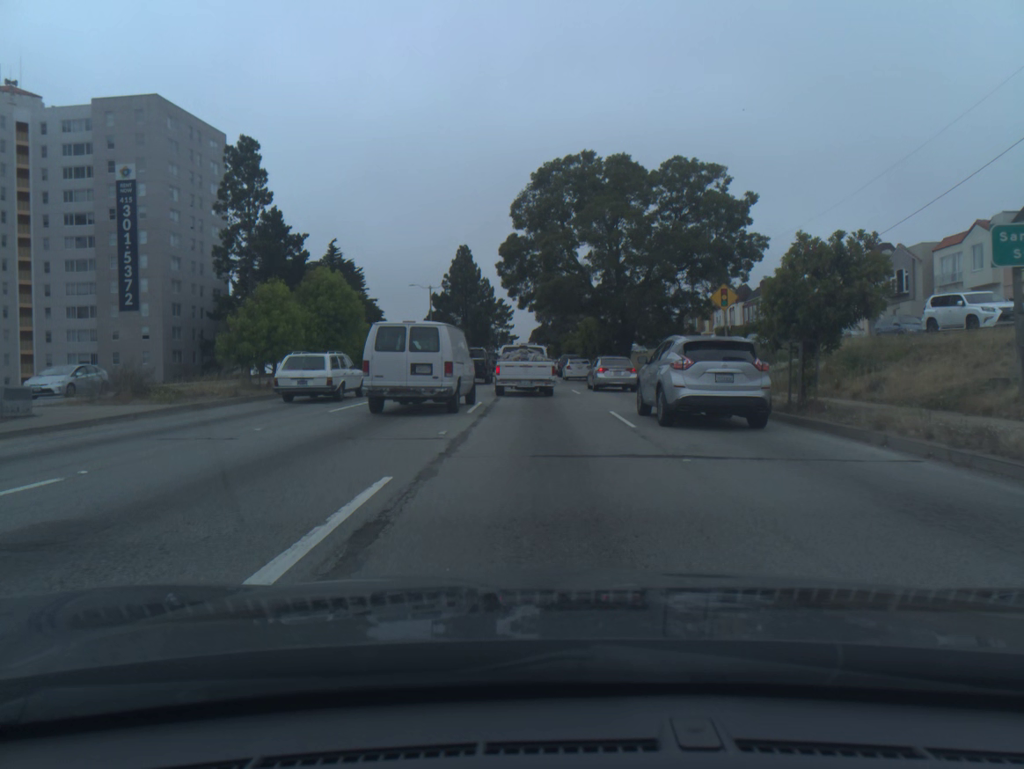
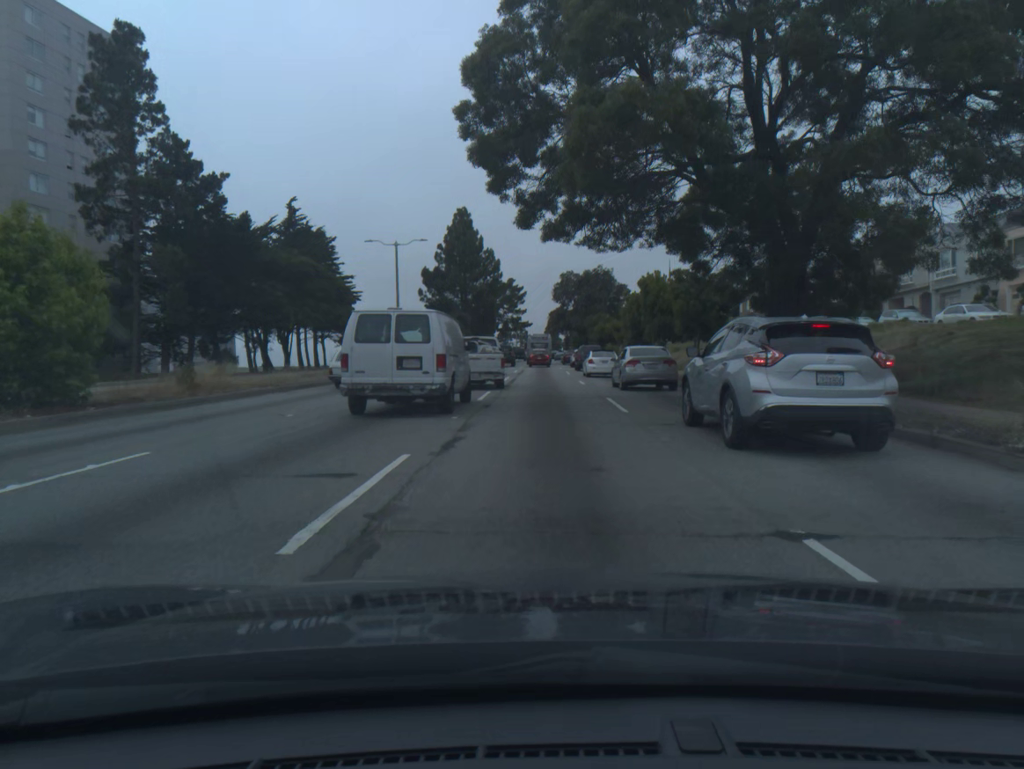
(-0.3, +28.1) m; -1°
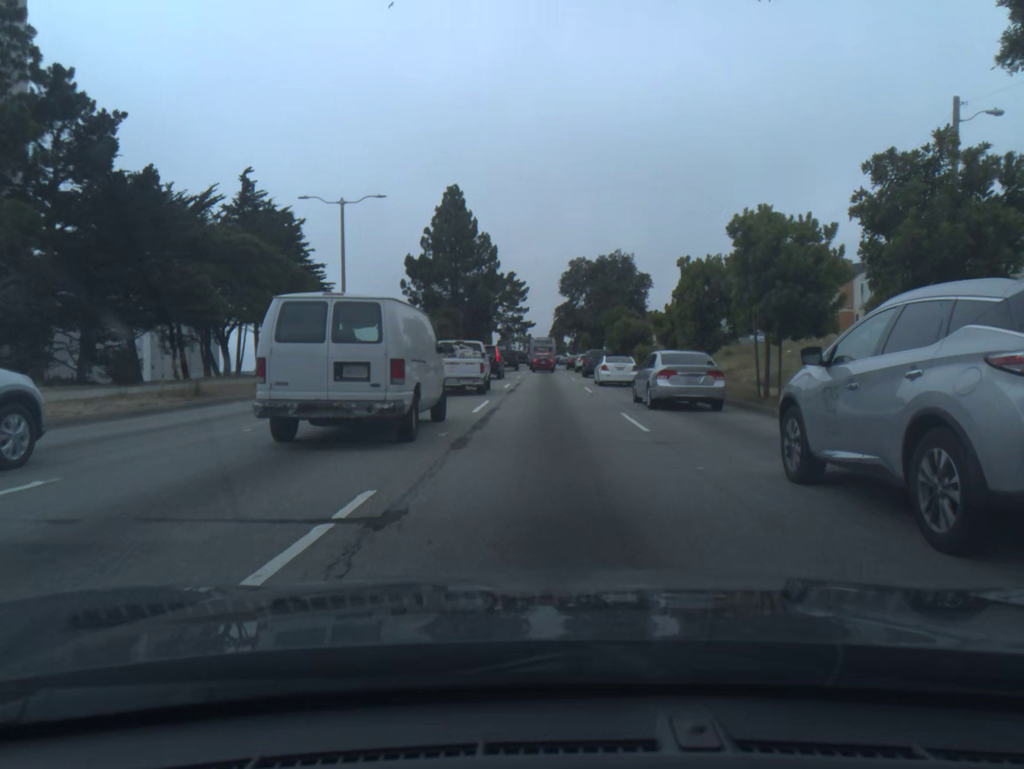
(-0.1, +16.9) m; -1°
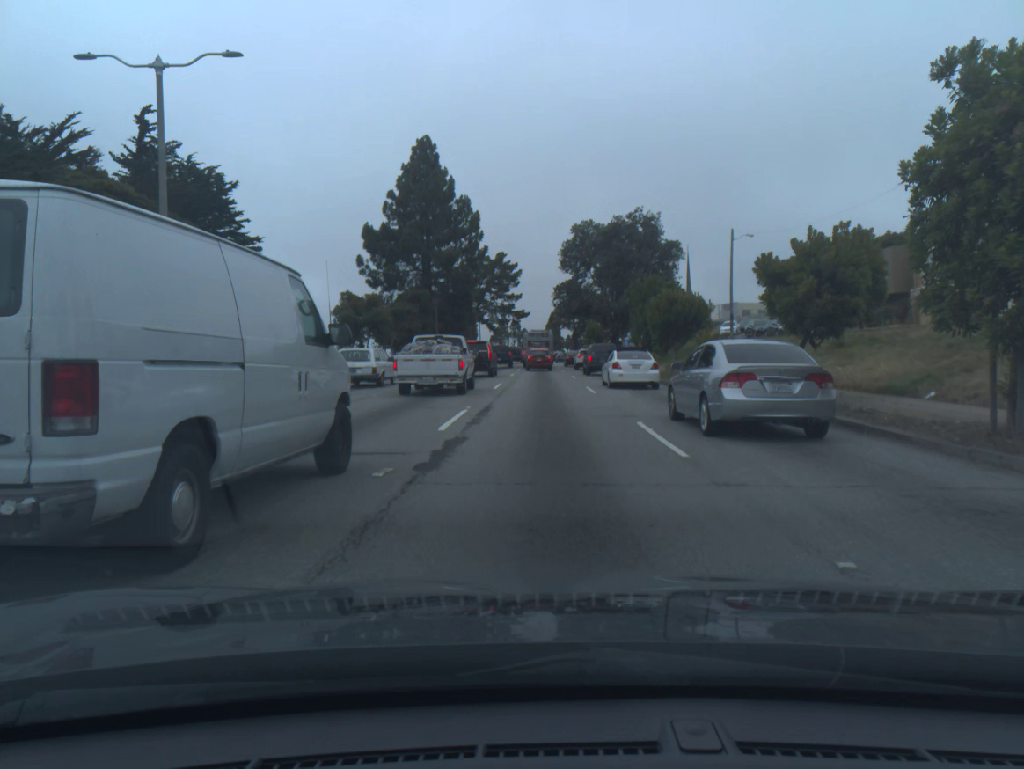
(+0.1, +18.8) m; +1°
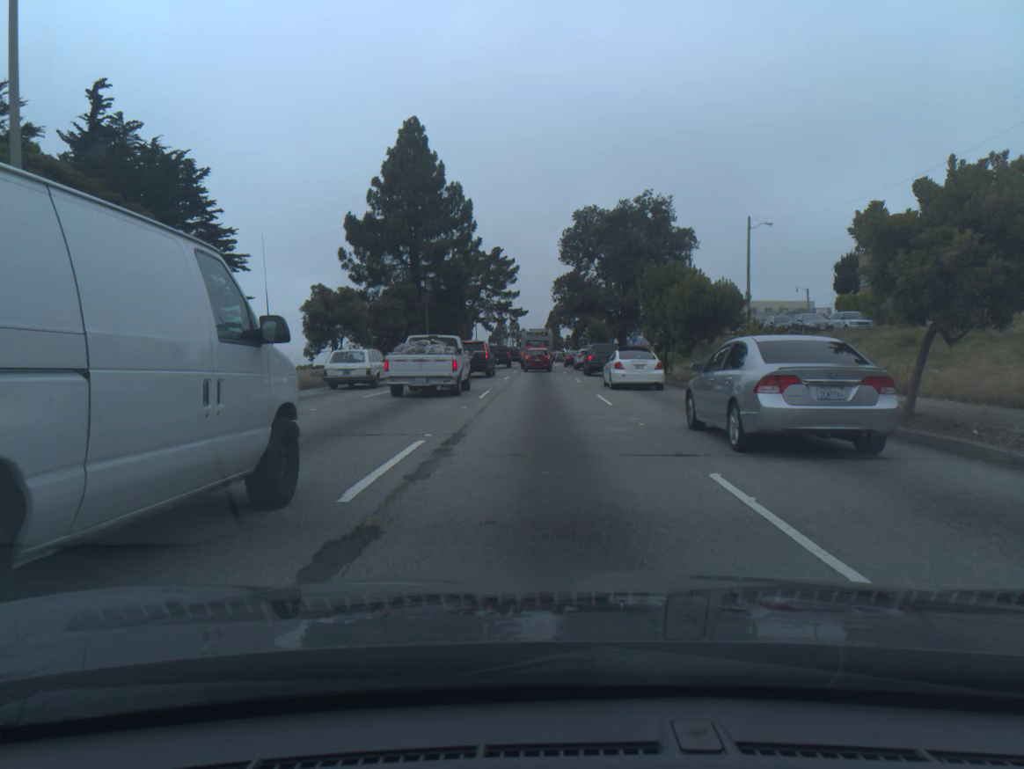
(0.0, +6.0) m; 0°
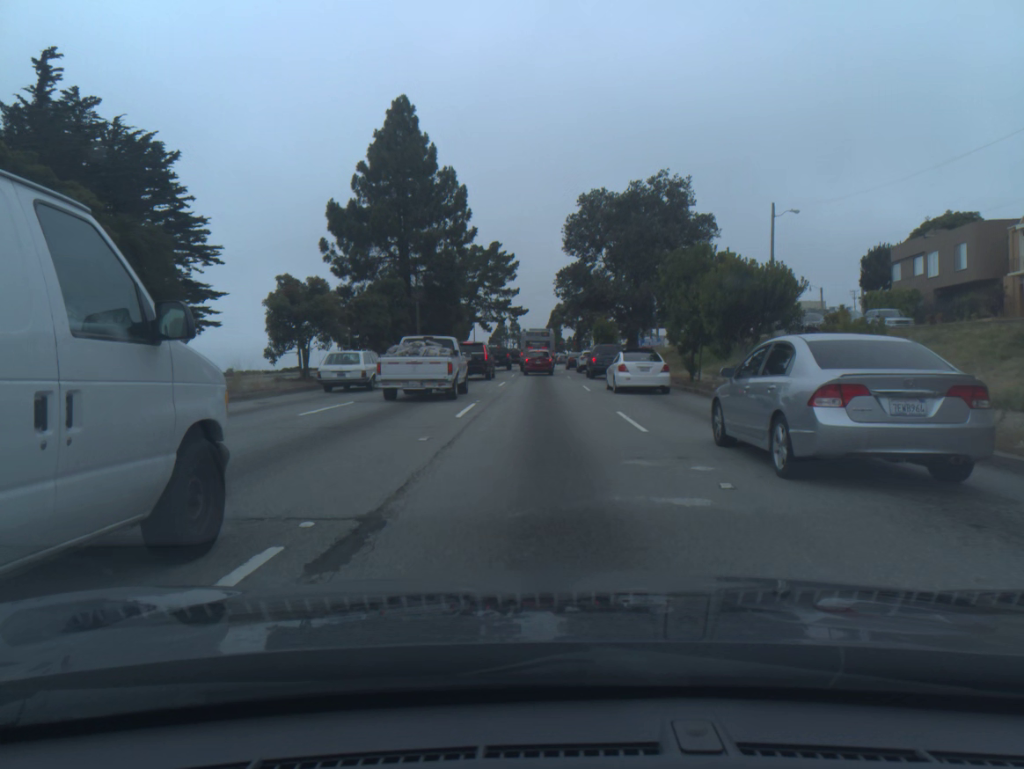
(0.0, +5.9) m; 0°
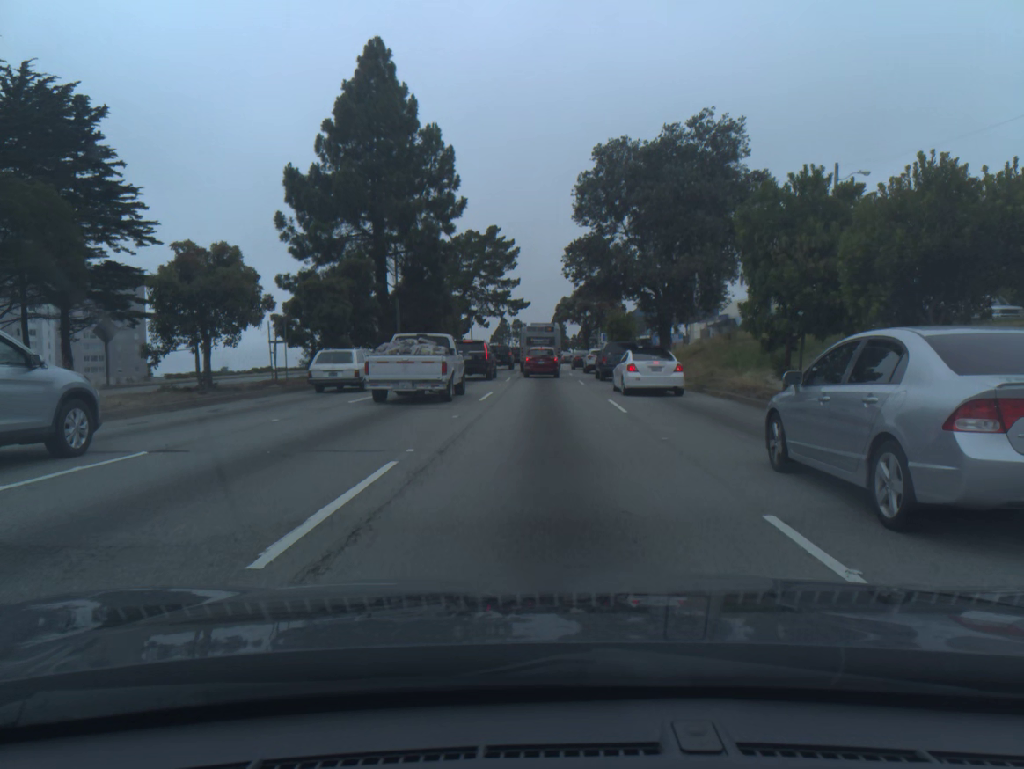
(0.0, +10.9) m; 0°
